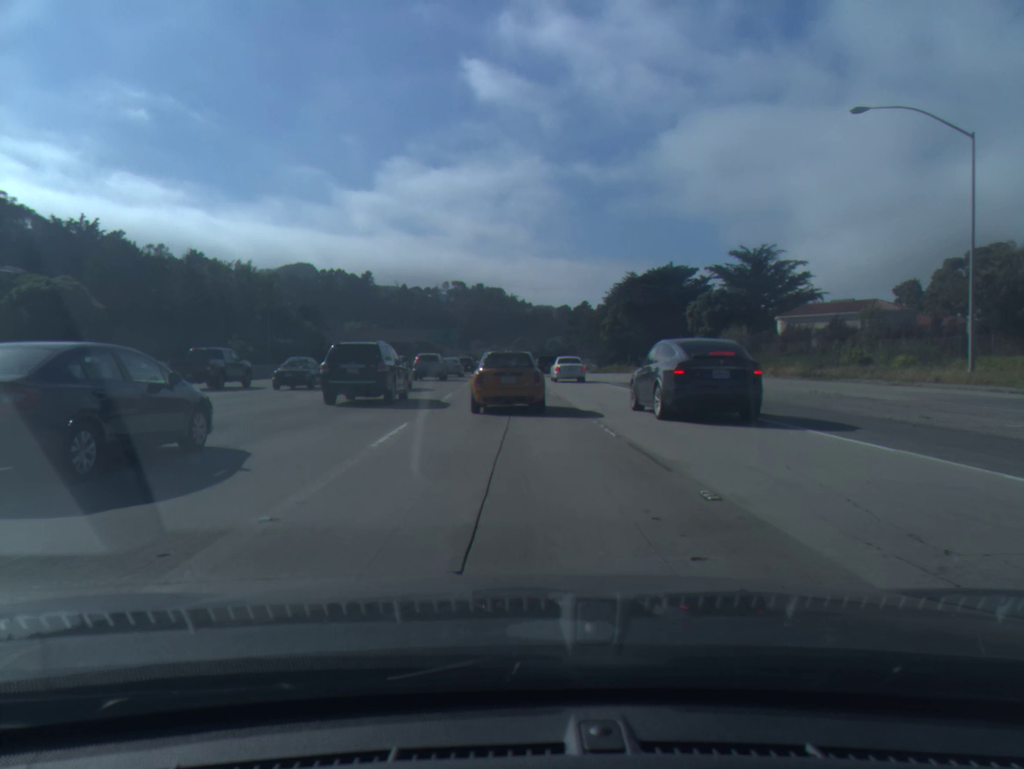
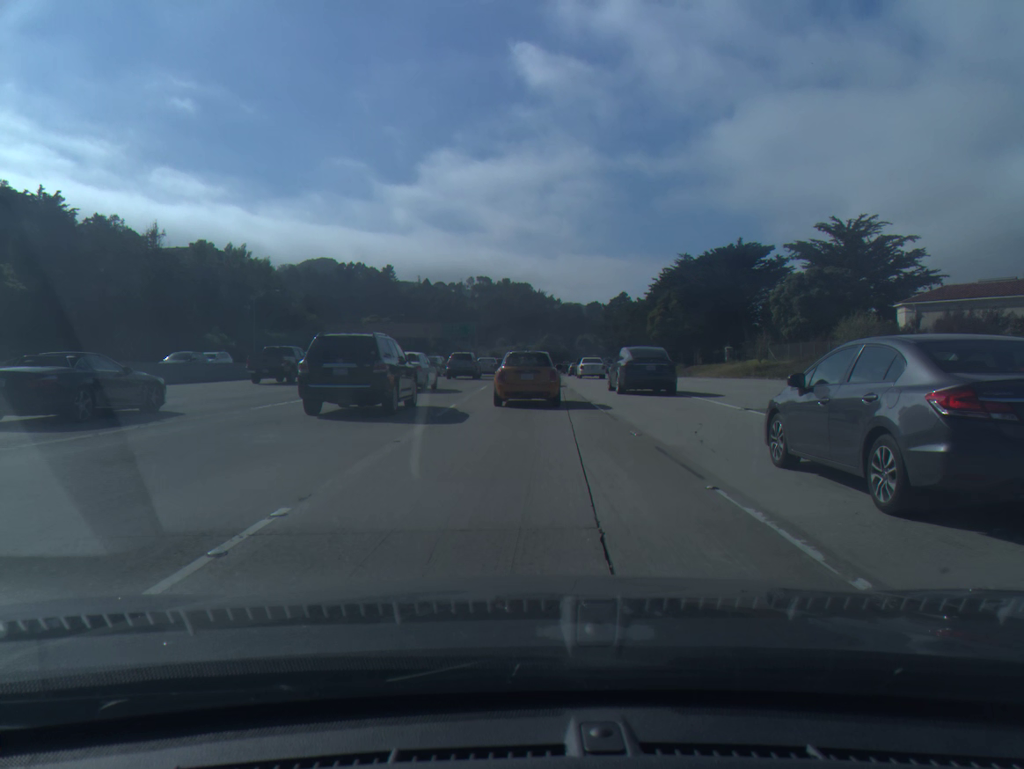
(-0.4, +23.3) m; -2°
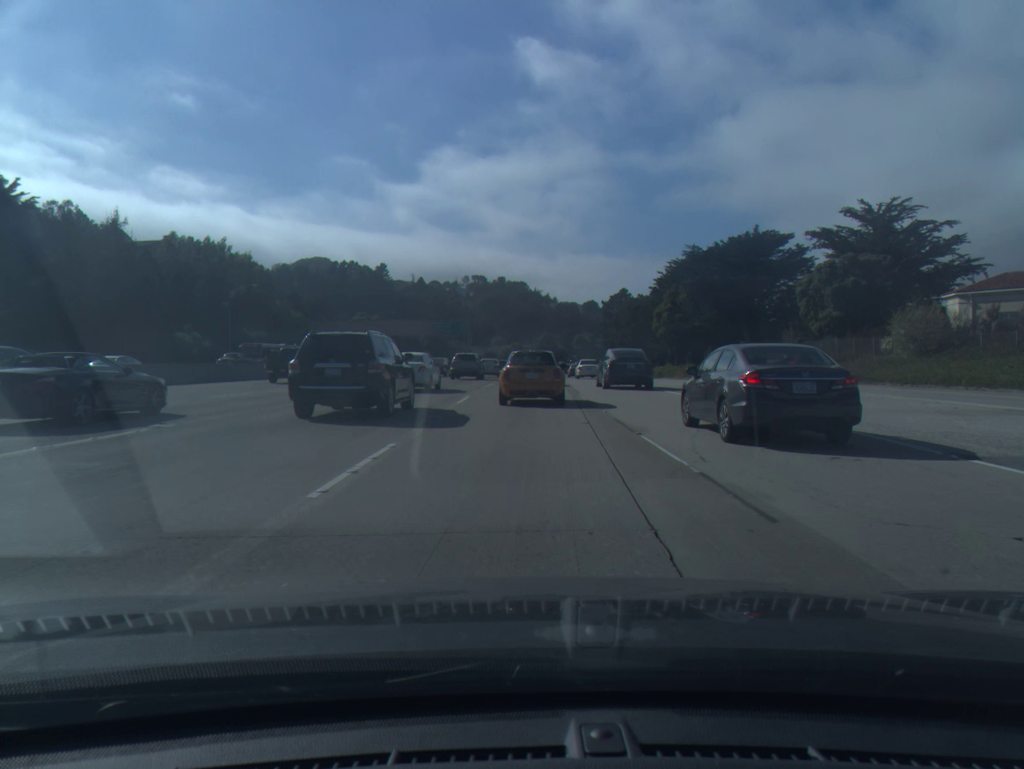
(0.0, +9.6) m; 0°
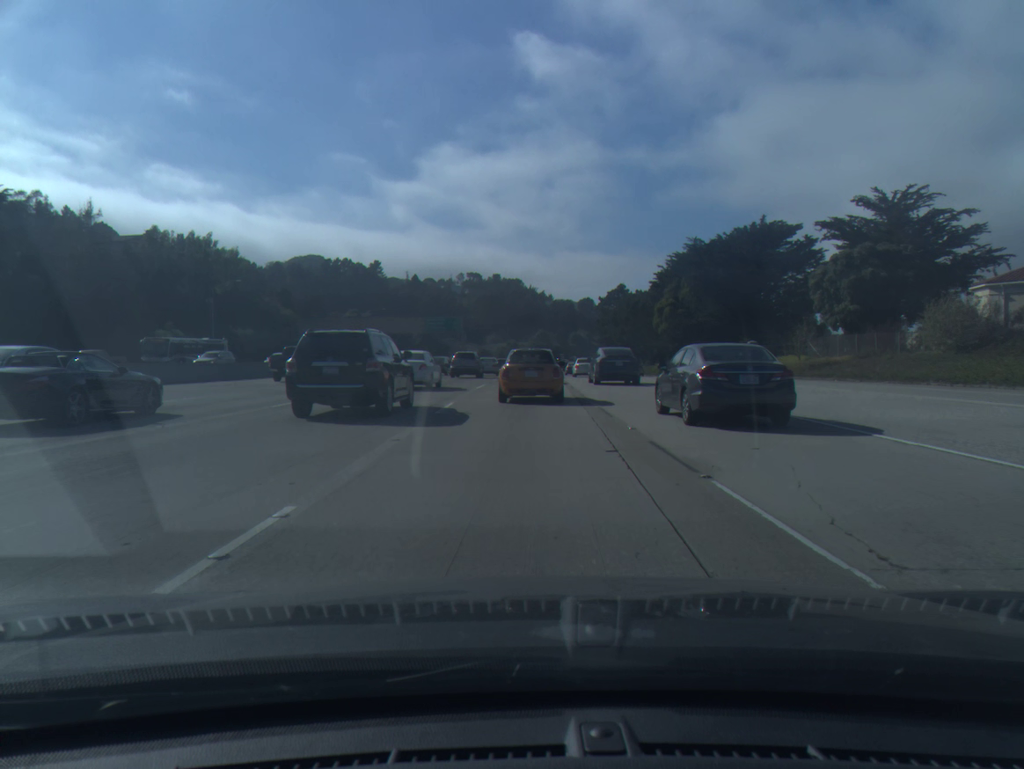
(0.0, +4.8) m; +1°
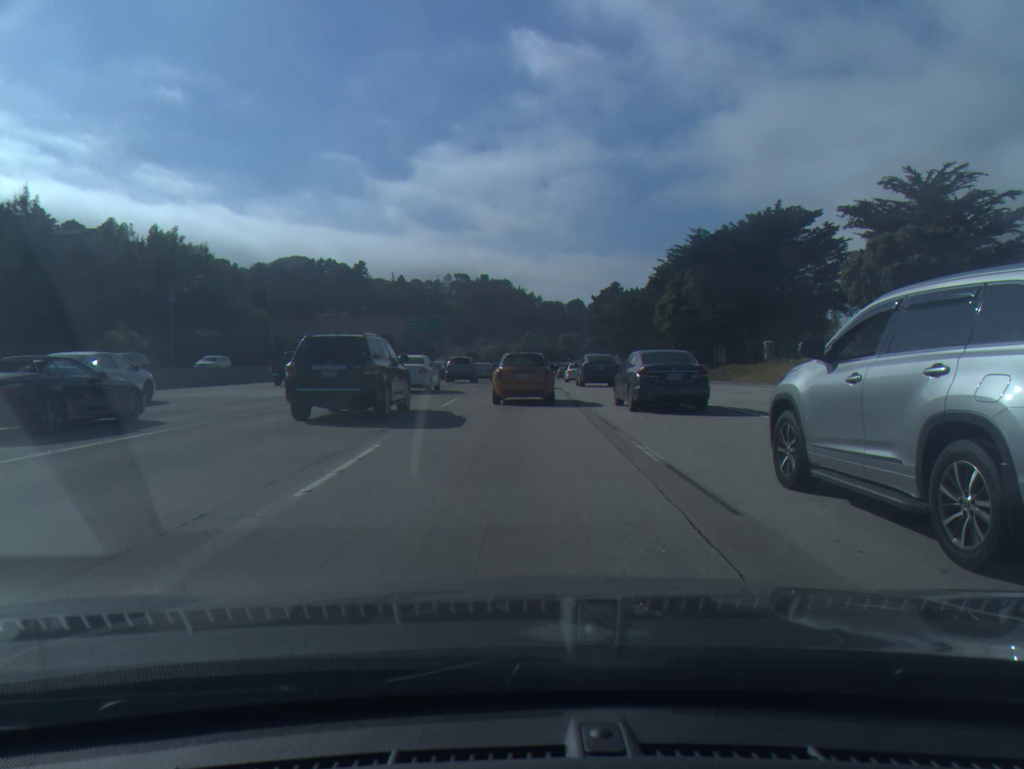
(0.0, +9.5) m; +1°
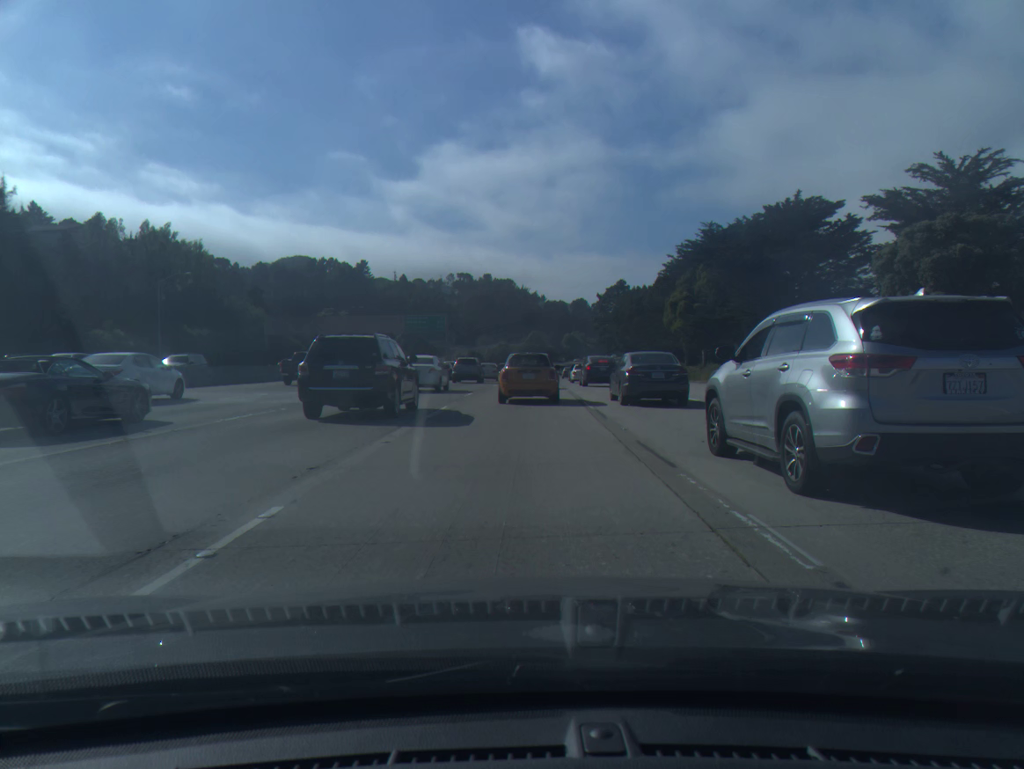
(0.0, +4.7) m; 0°
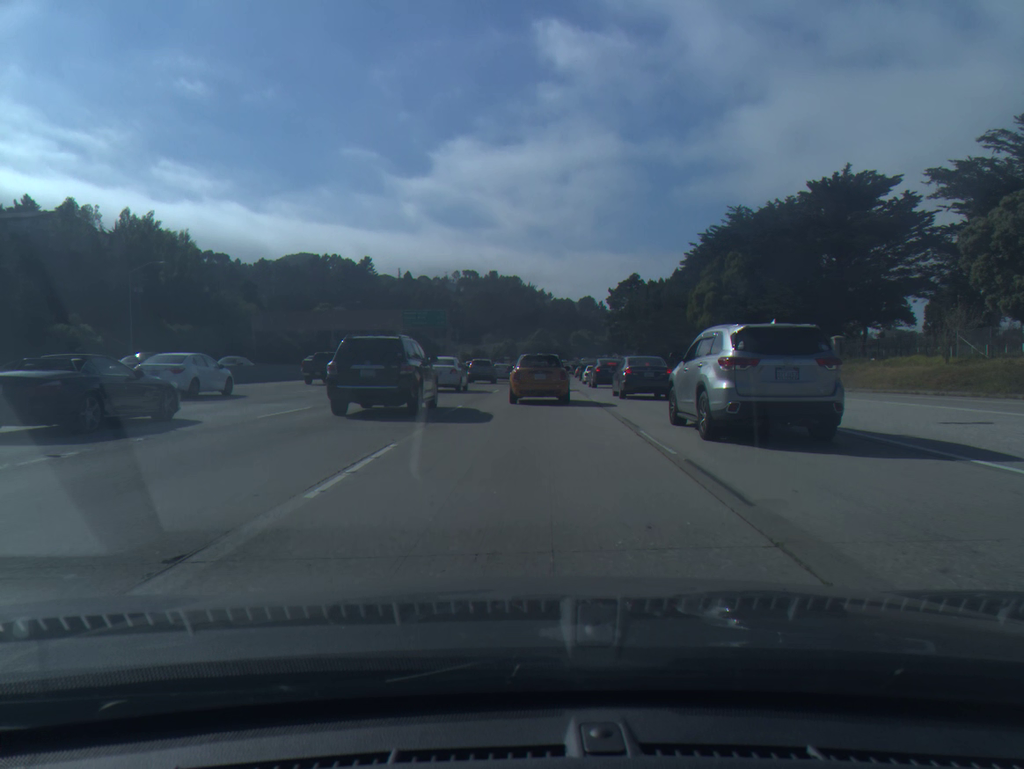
(0.0, +9.6) m; 0°
